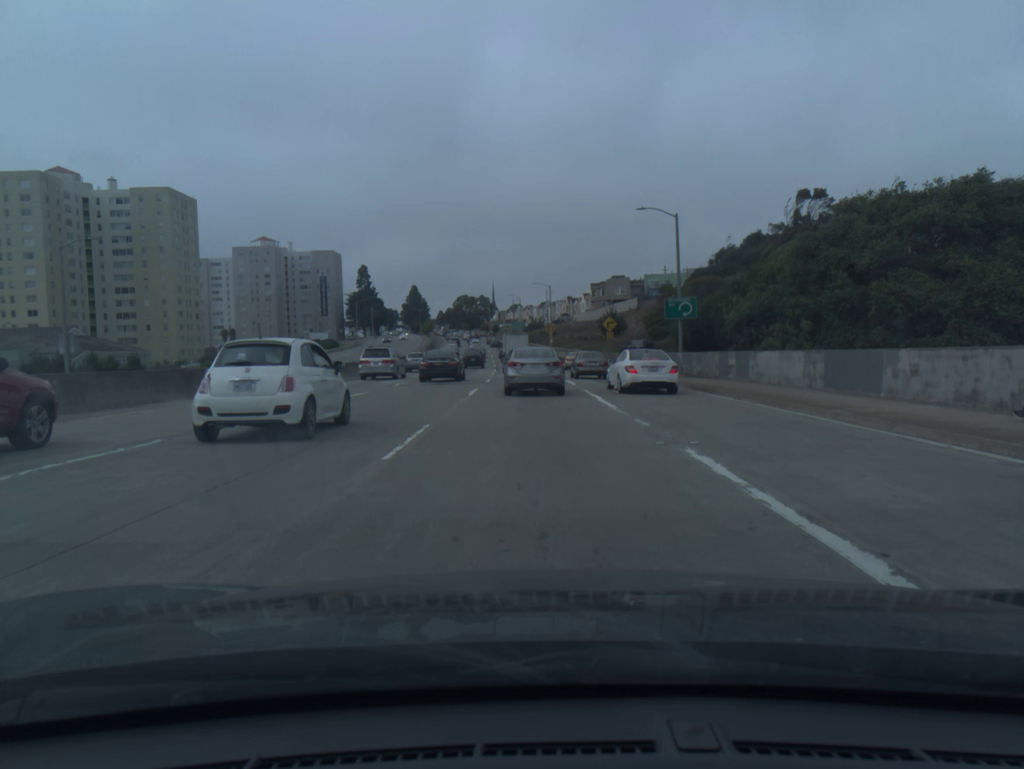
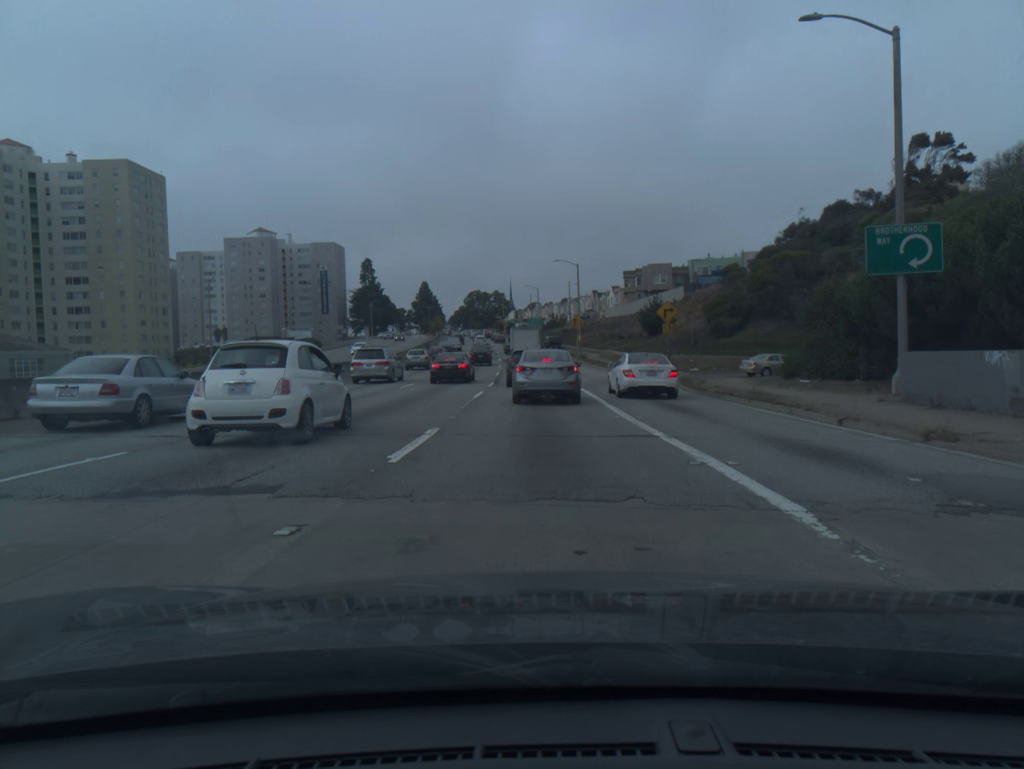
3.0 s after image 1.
(-0.4, +25.8) m; -1°
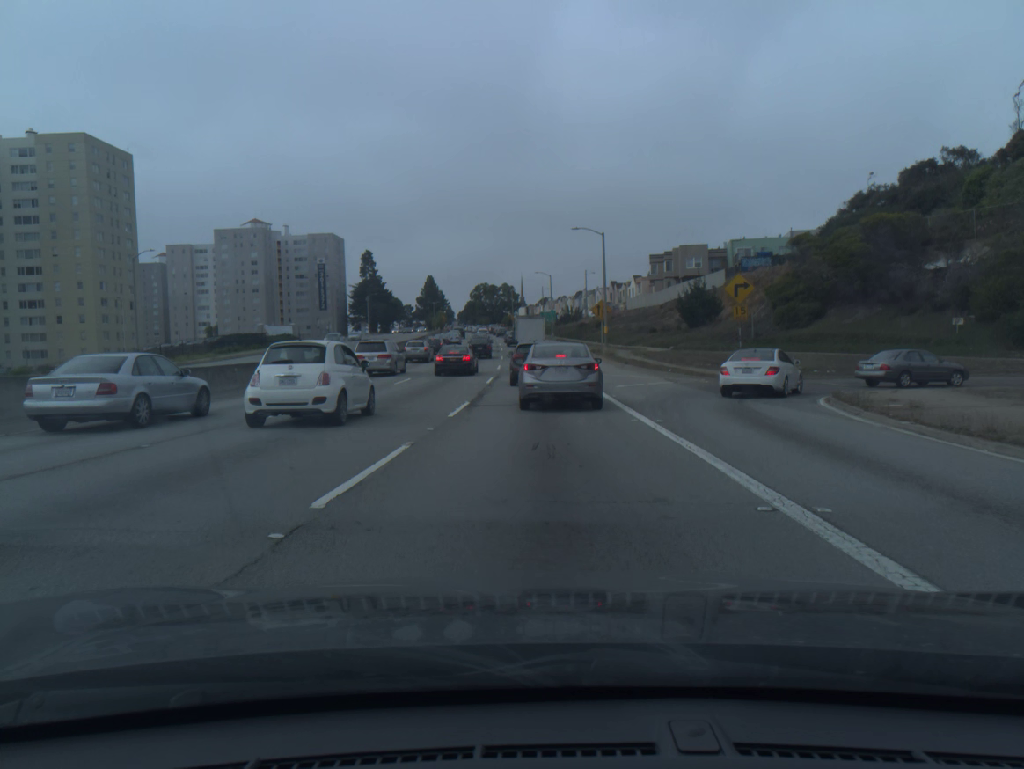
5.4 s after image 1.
(-0.2, +17.7) m; -1°
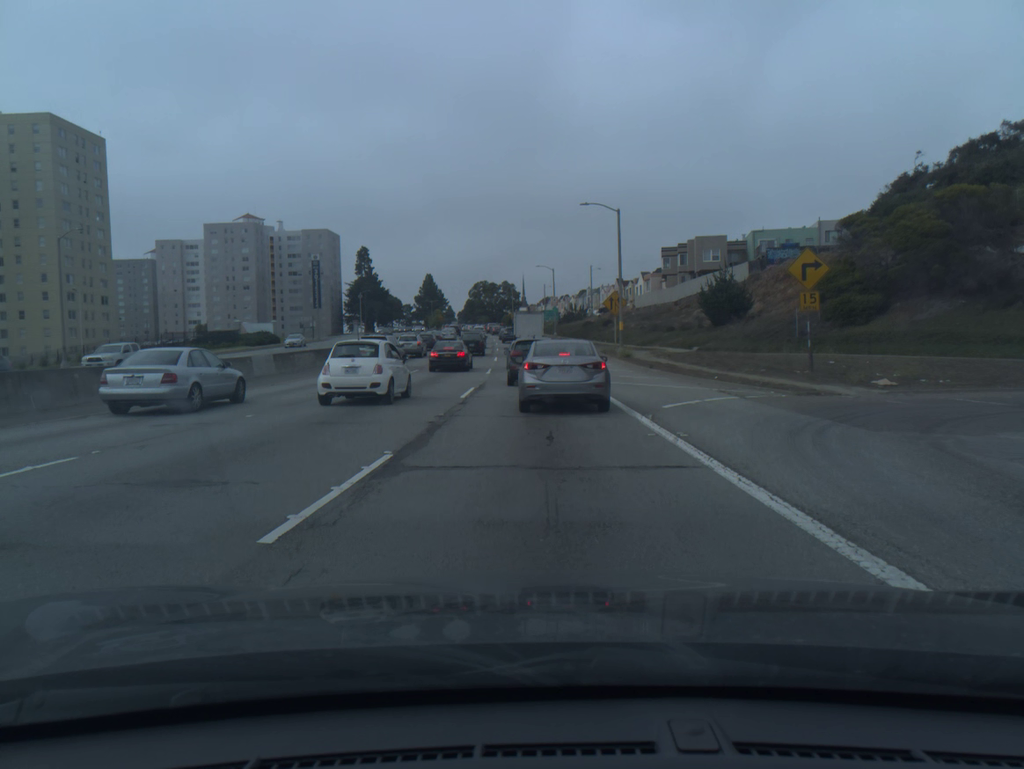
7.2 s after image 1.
(0.0, +10.4) m; 0°
